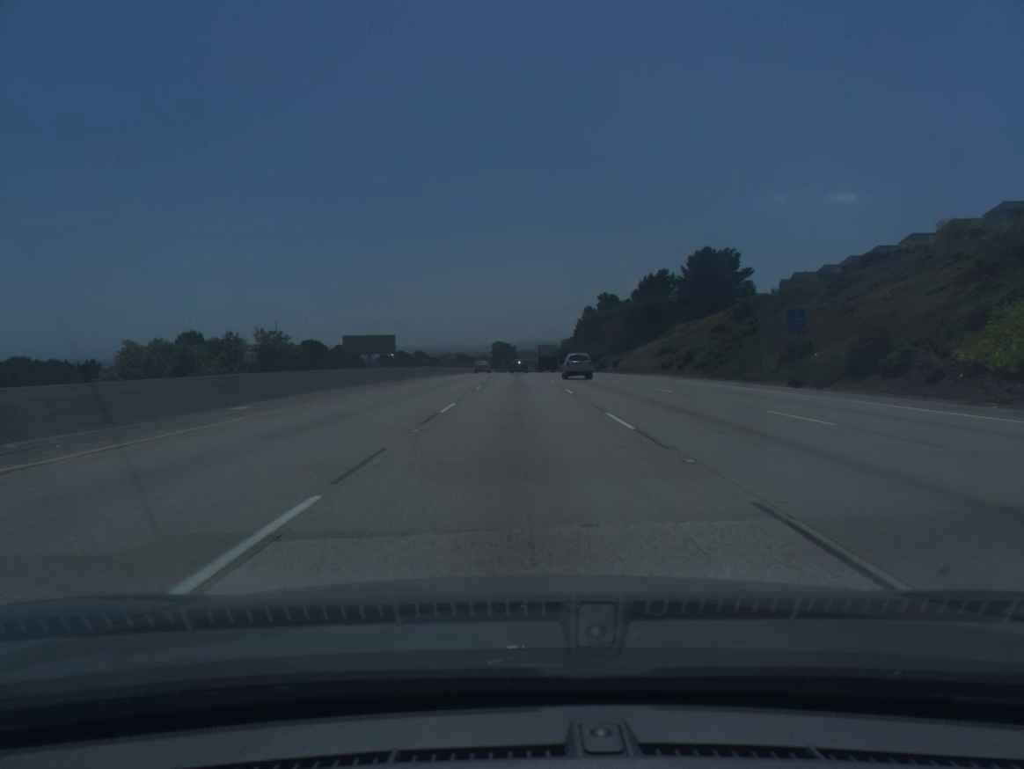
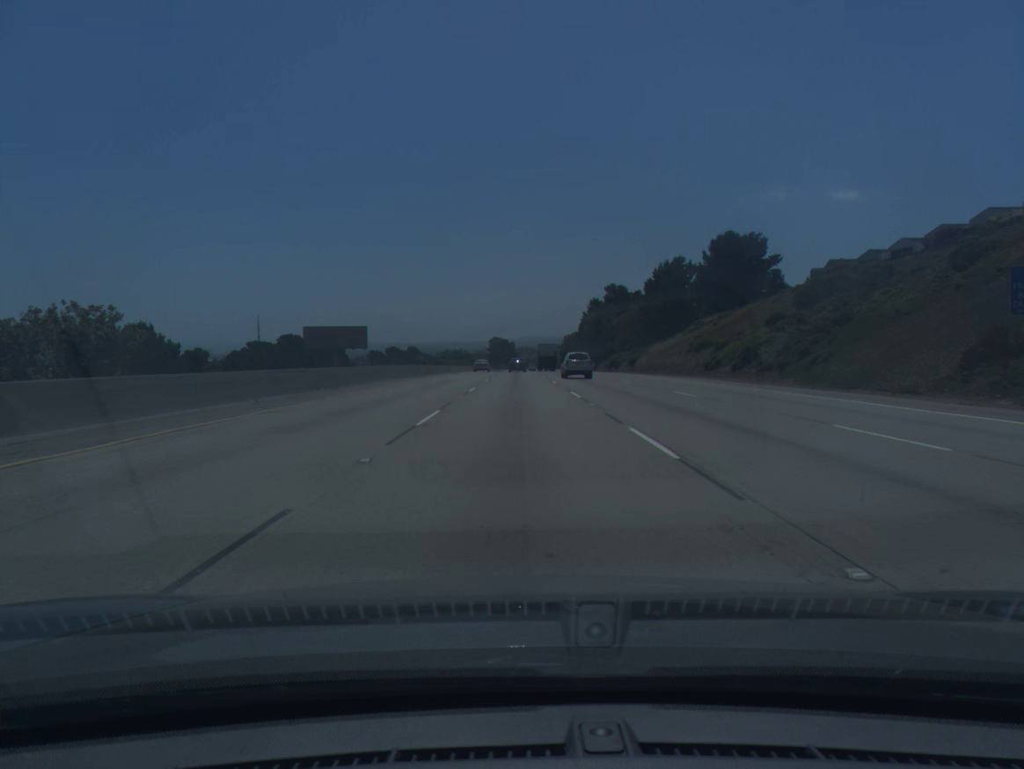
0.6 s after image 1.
(0.0, +18.4) m; 0°
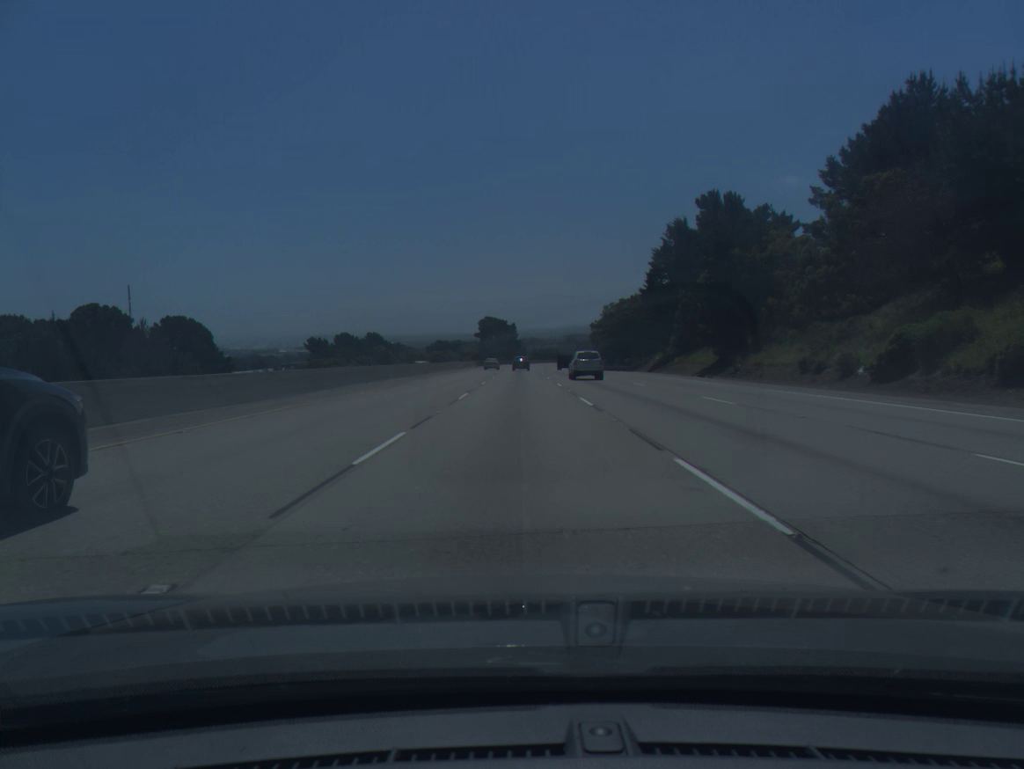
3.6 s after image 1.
(0.0, +92.4) m; 0°
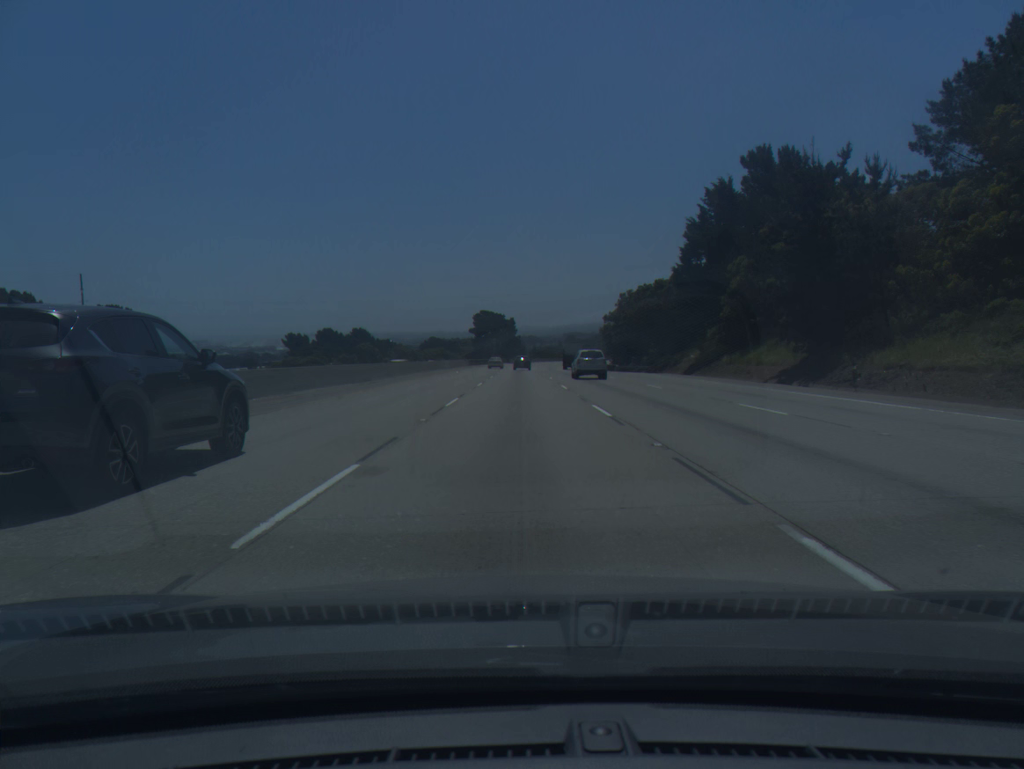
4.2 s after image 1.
(0.0, +18.5) m; 0°
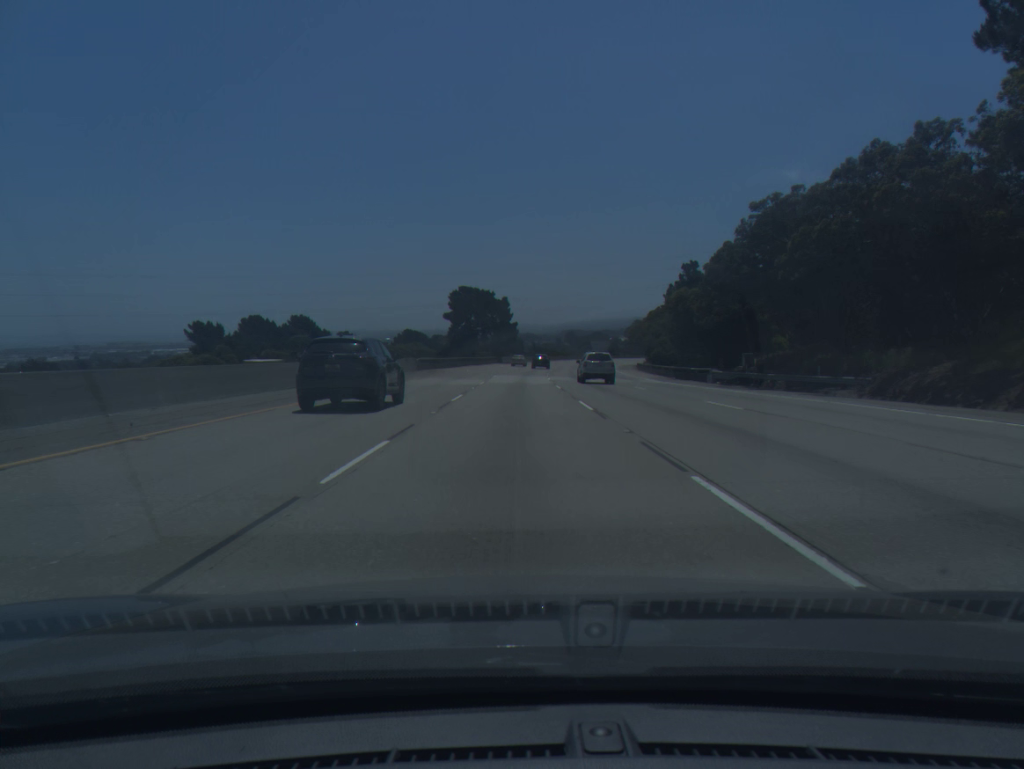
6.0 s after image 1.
(+0.2, +55.7) m; 0°
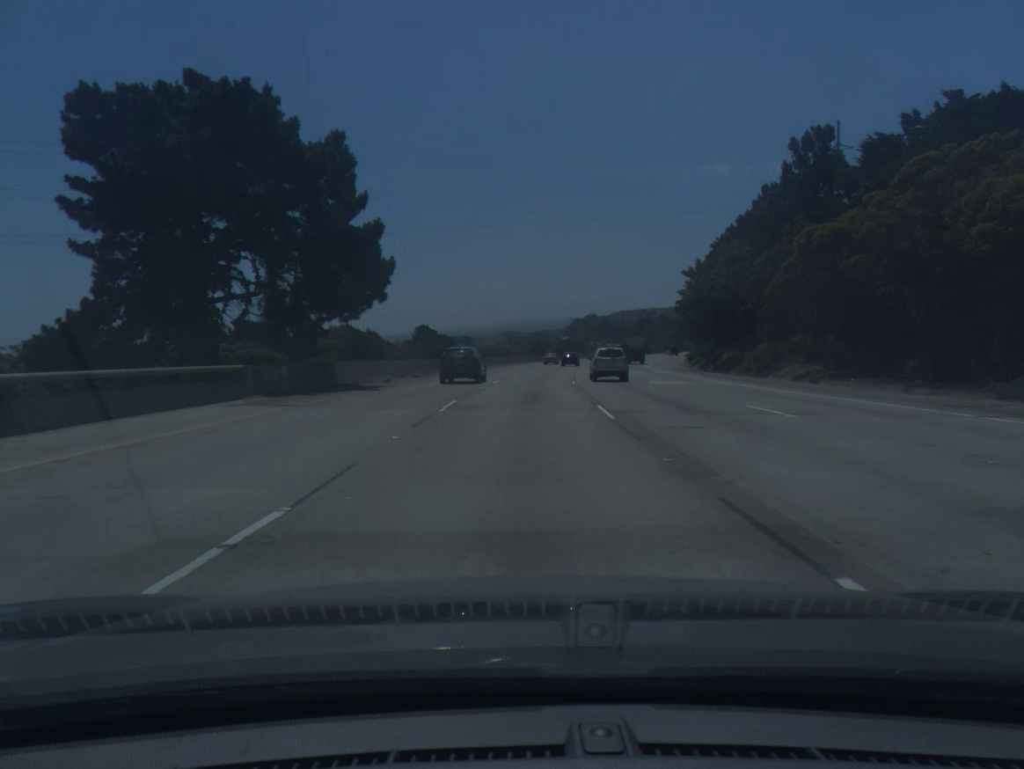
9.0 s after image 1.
(+2.4, +92.7) m; +4°
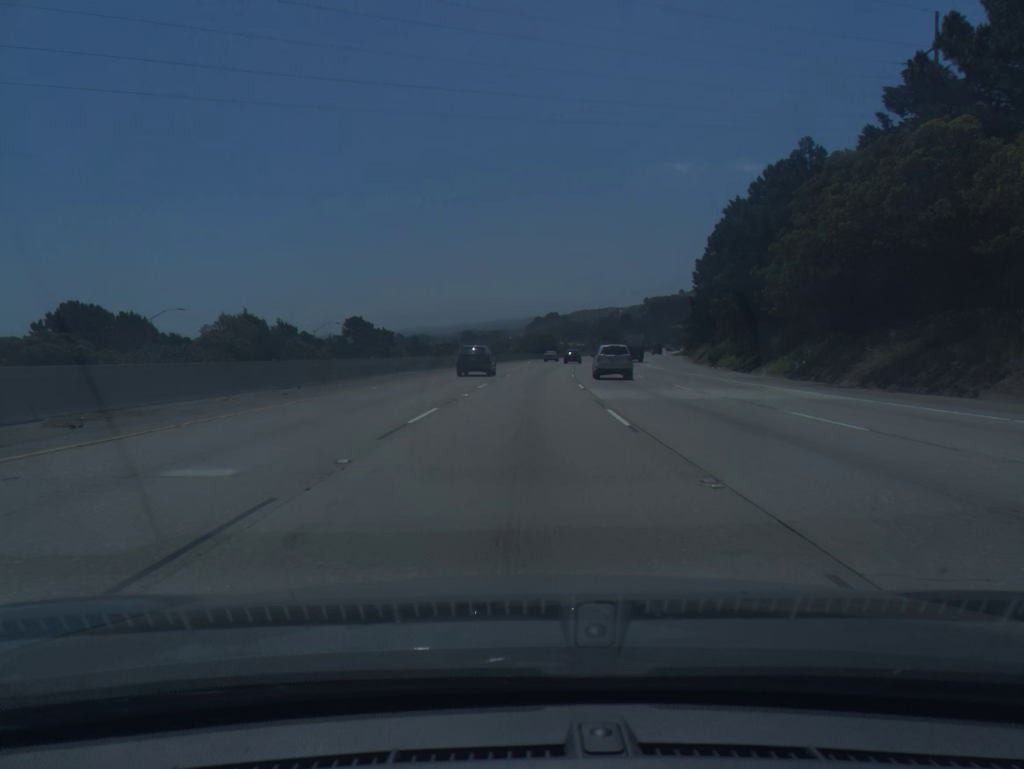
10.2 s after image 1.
(+0.9, +37.0) m; +3°
